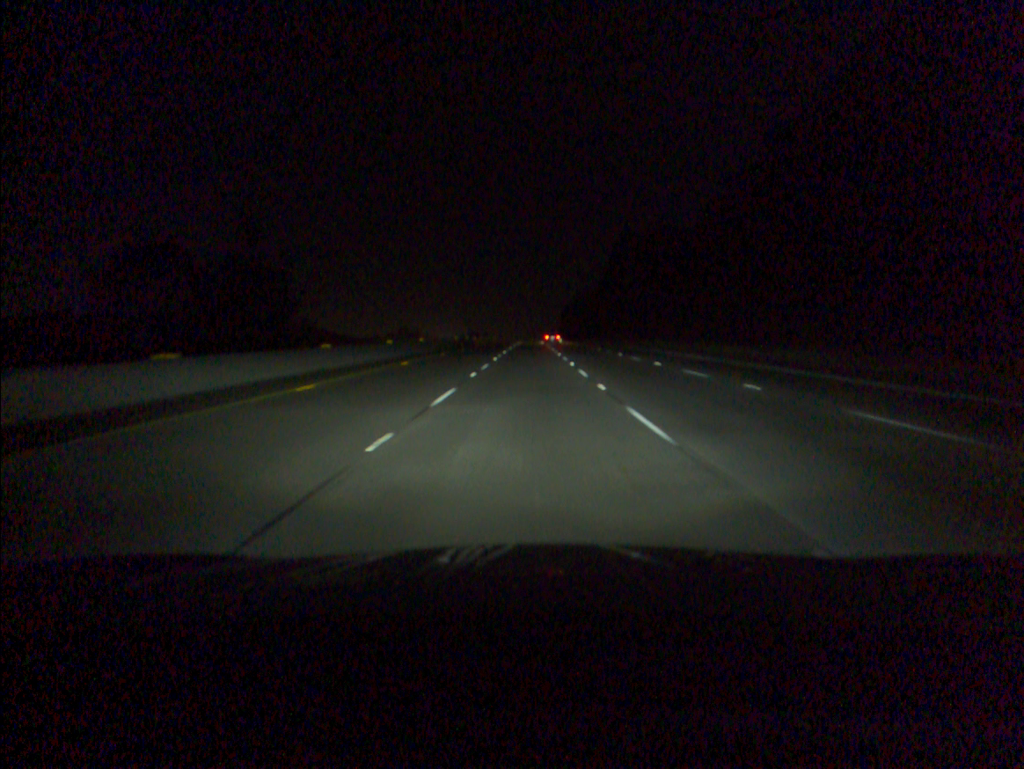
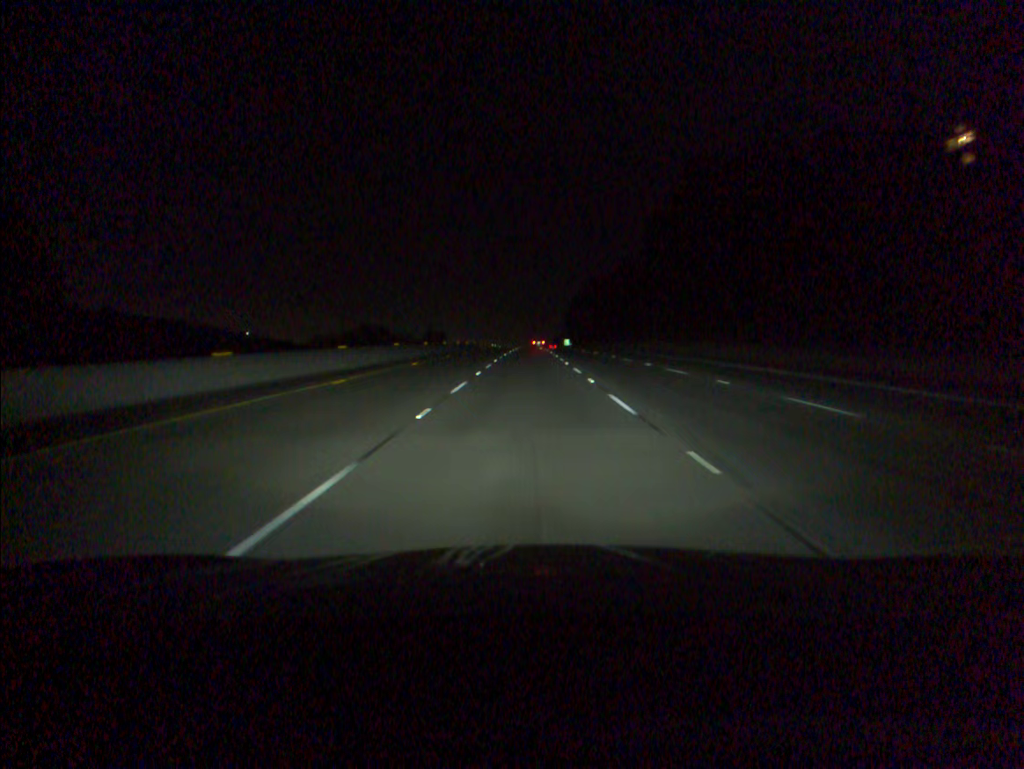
(+0.2, +84.2) m; 0°
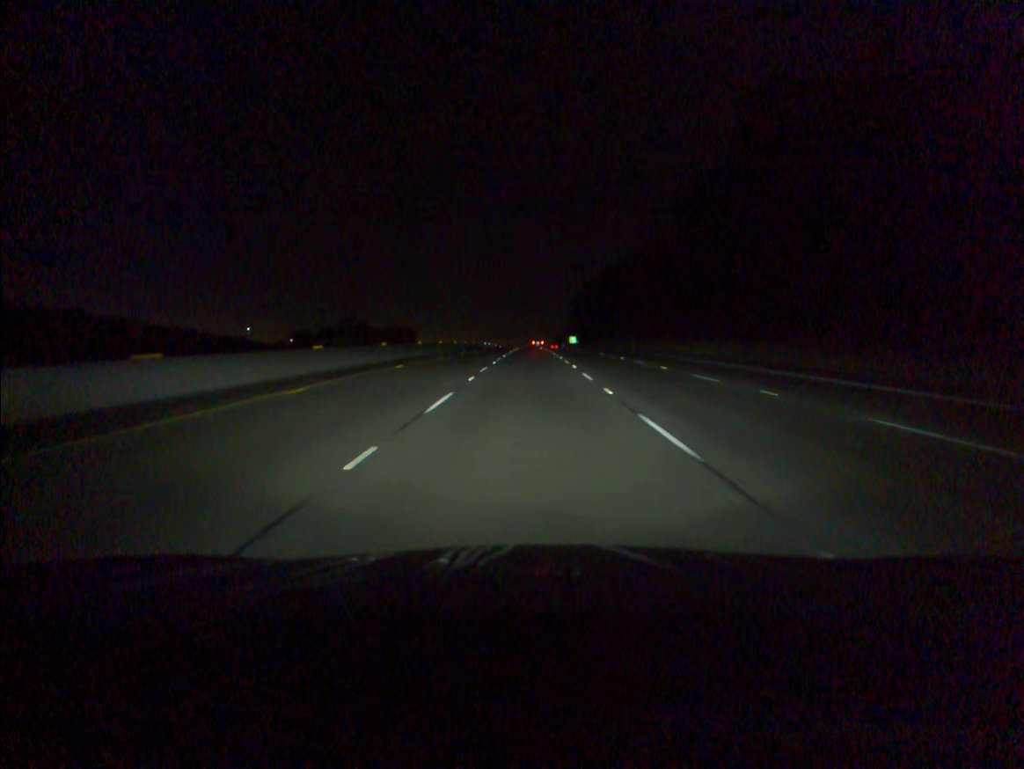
(0.0, +33.7) m; 0°
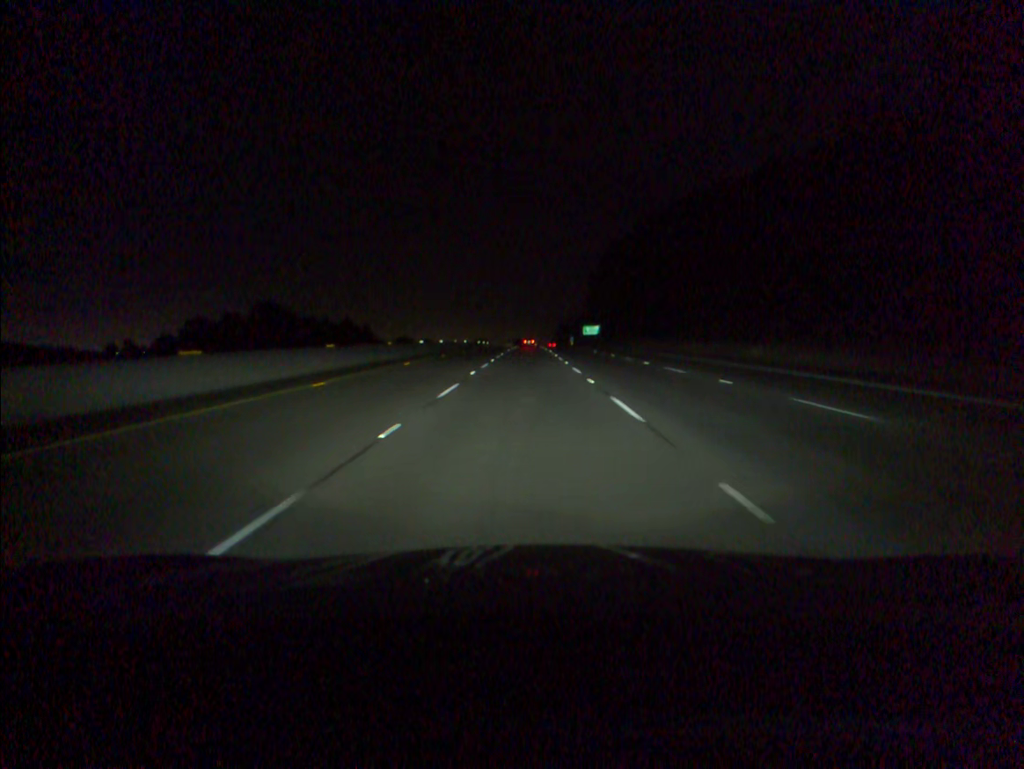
(+0.2, +84.6) m; 0°
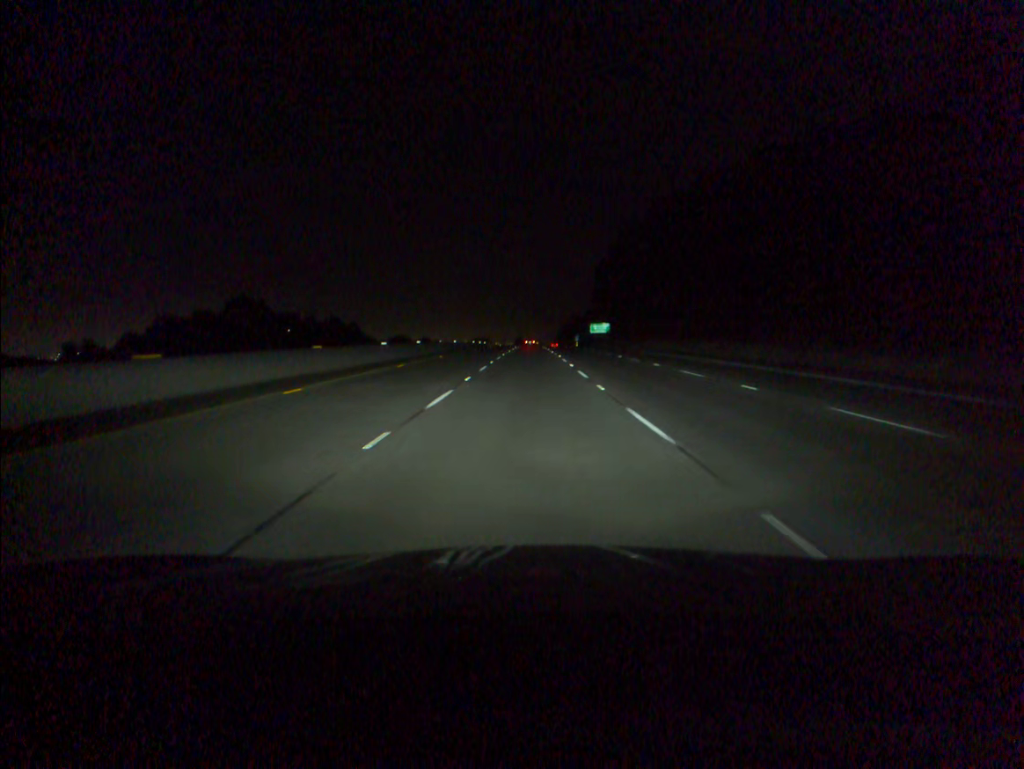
(0.0, +16.9) m; 0°
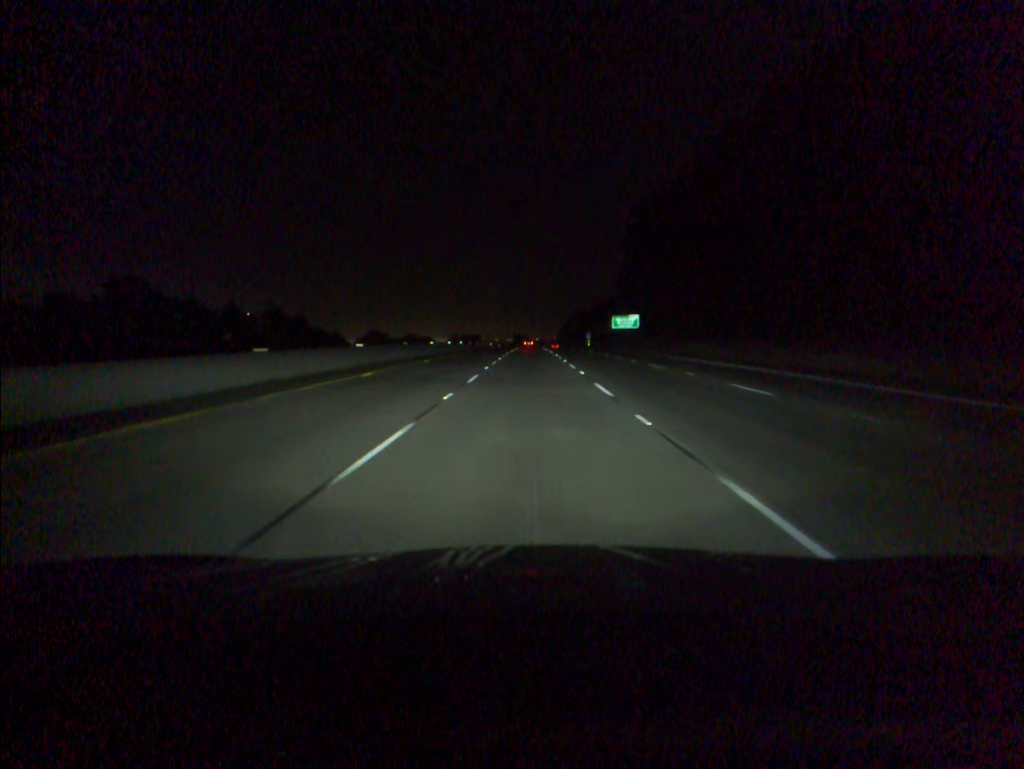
(0.0, +50.8) m; 0°
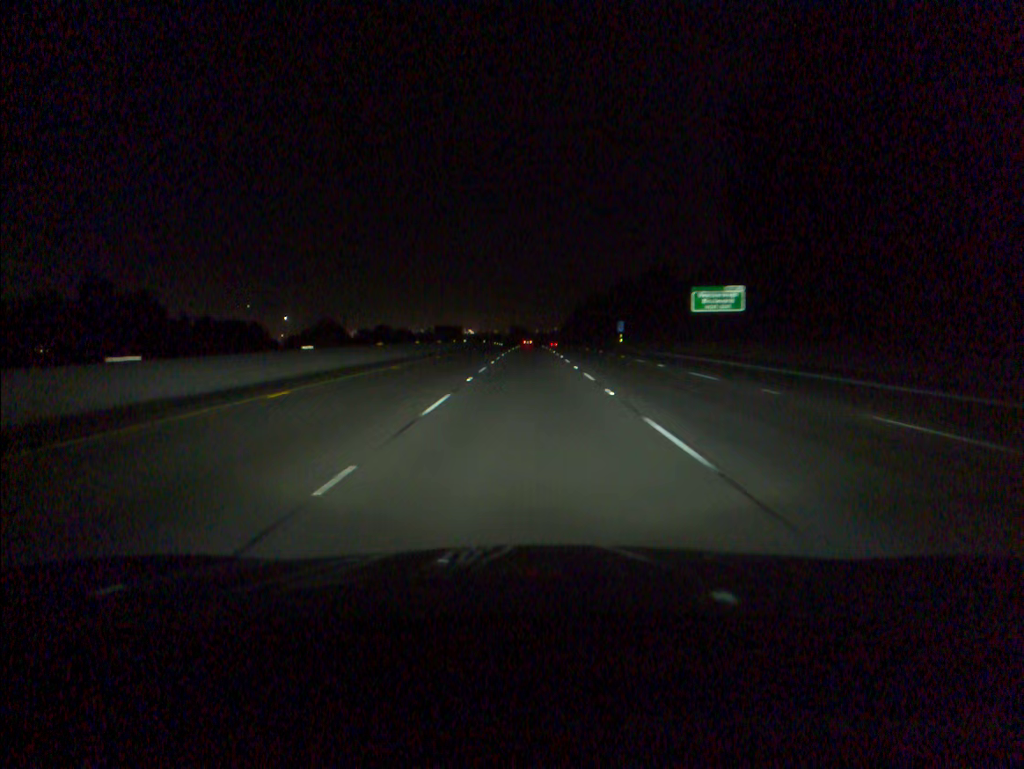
(+0.1, +67.8) m; 0°
